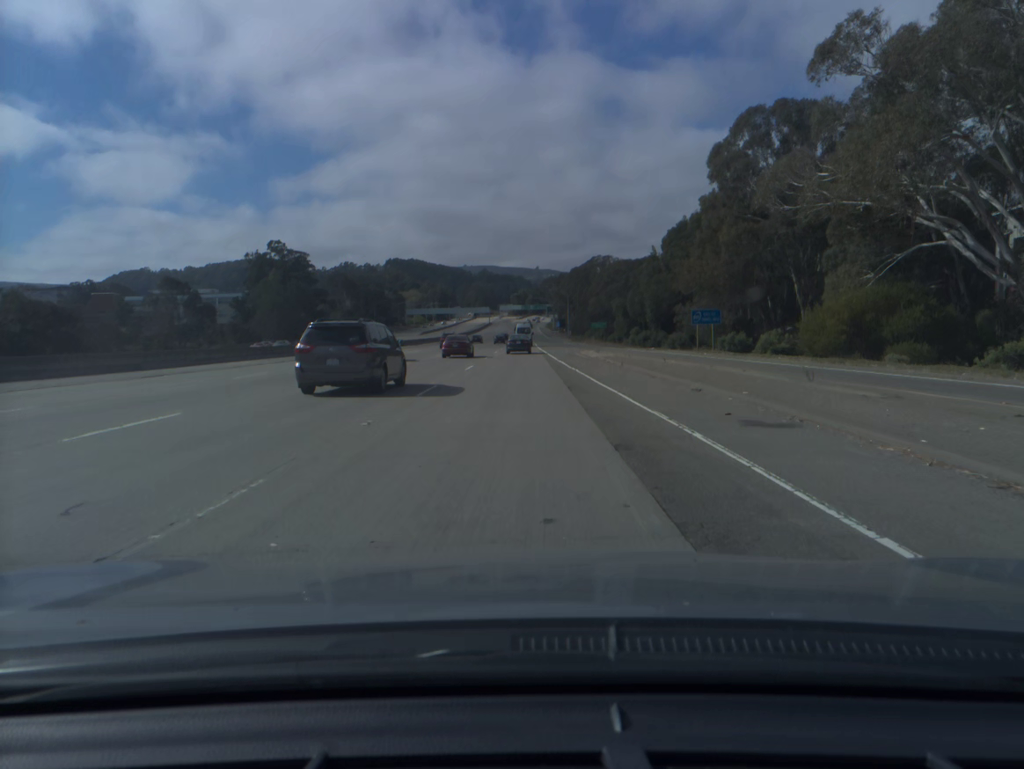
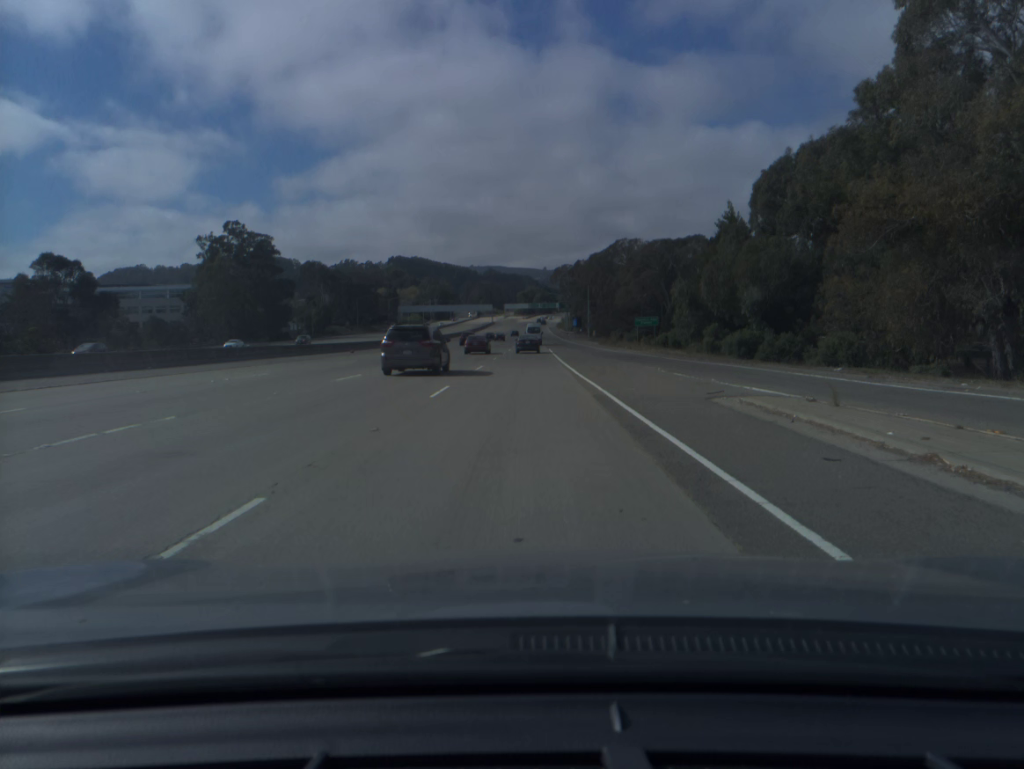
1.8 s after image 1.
(-0.3, +44.8) m; -1°
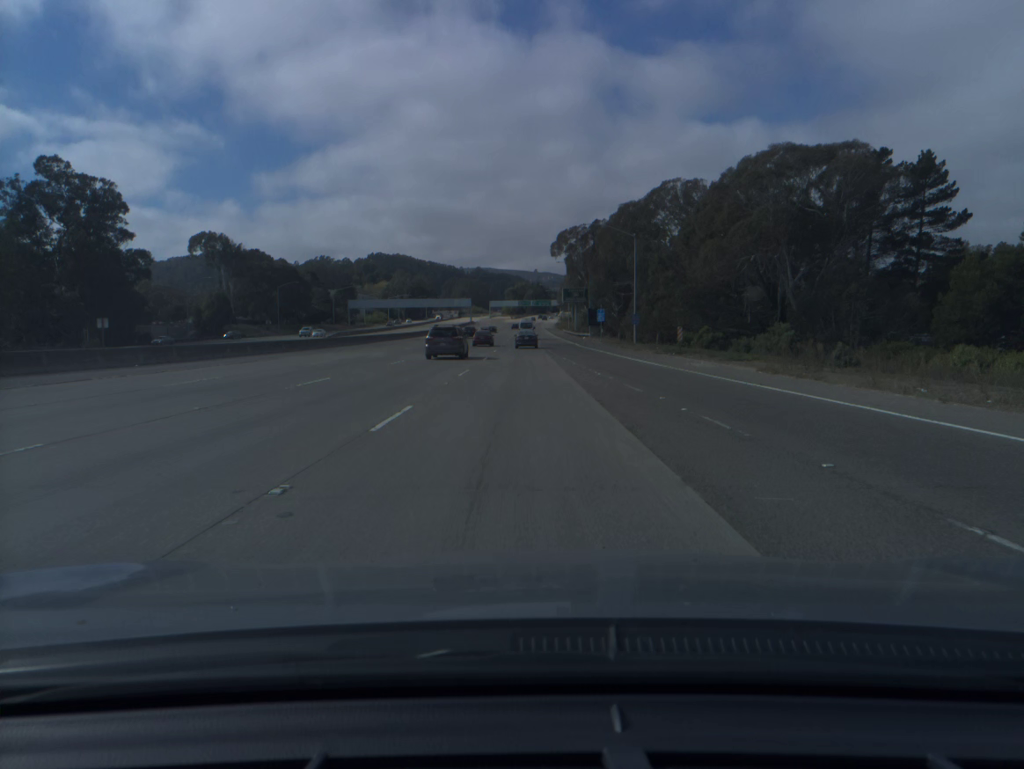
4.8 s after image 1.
(+0.5, +77.0) m; +1°
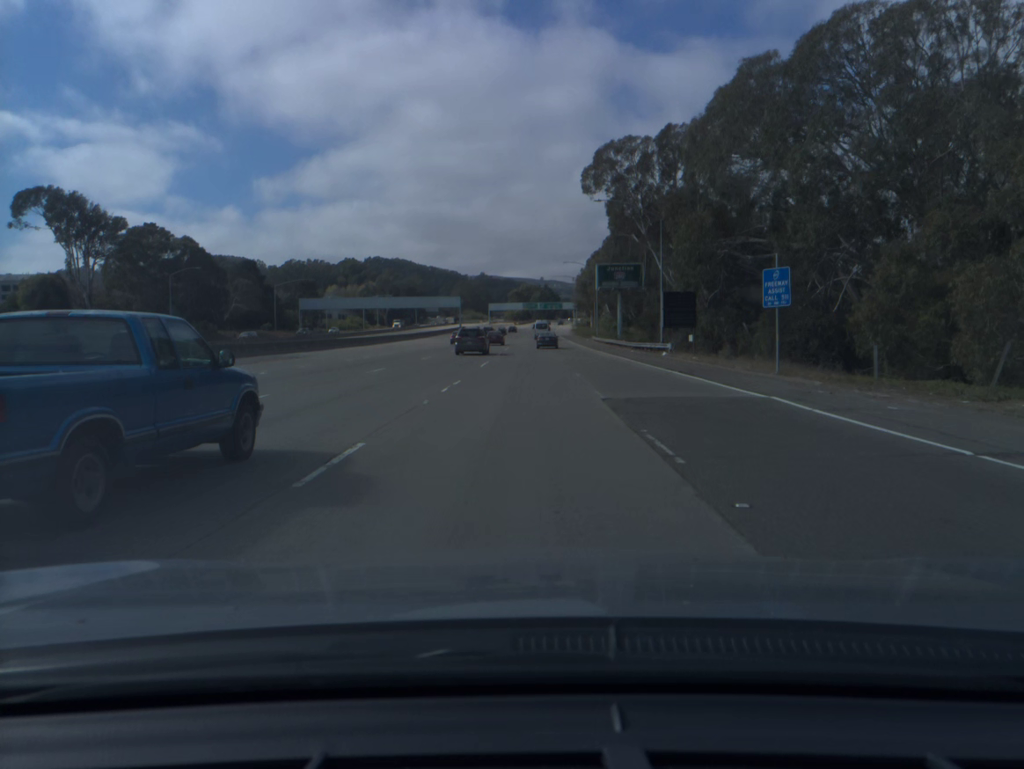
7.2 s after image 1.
(-0.1, +63.7) m; 0°
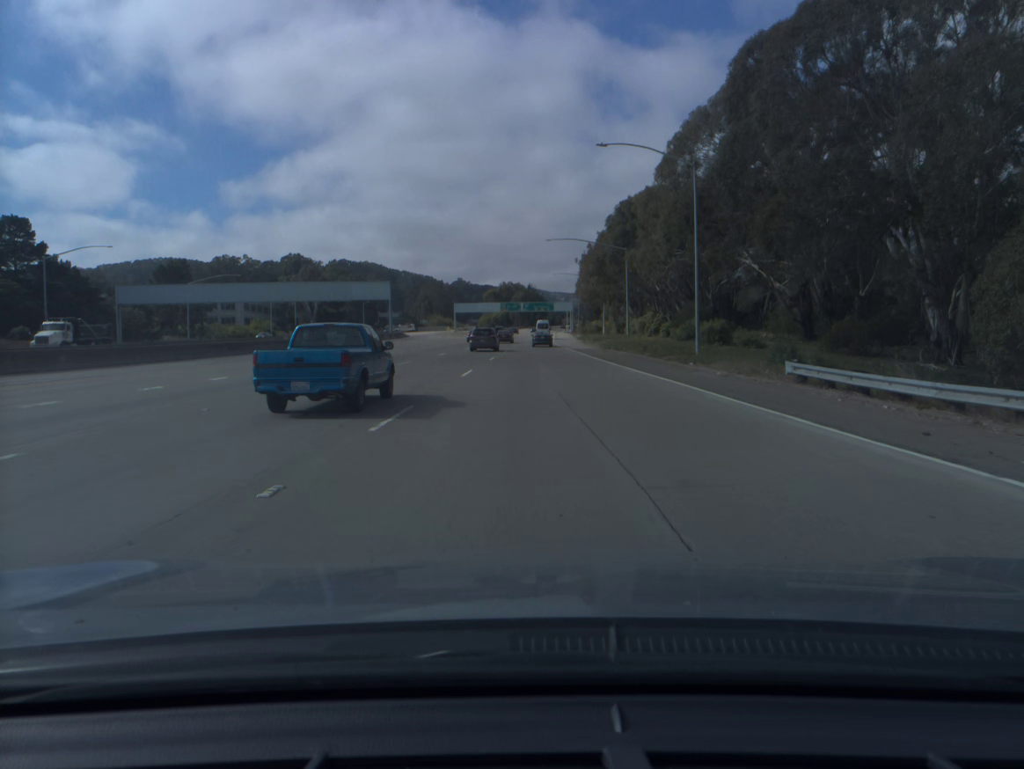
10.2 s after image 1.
(+0.7, +81.6) m; +1°
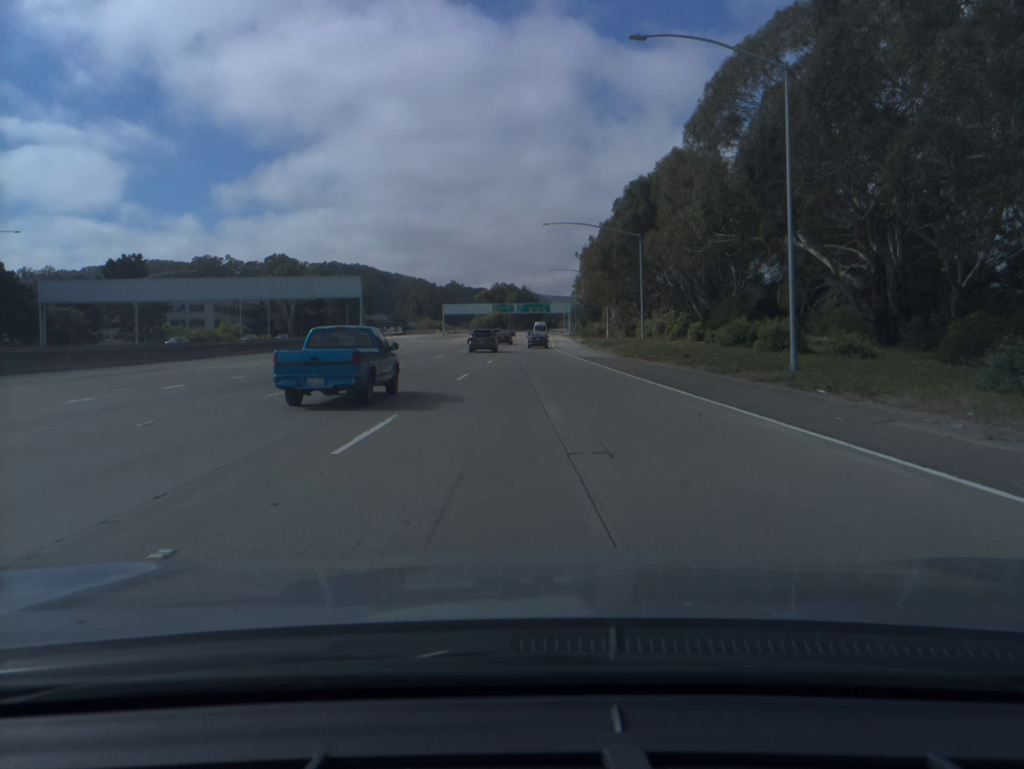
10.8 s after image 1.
(+0.1, +16.6) m; 0°
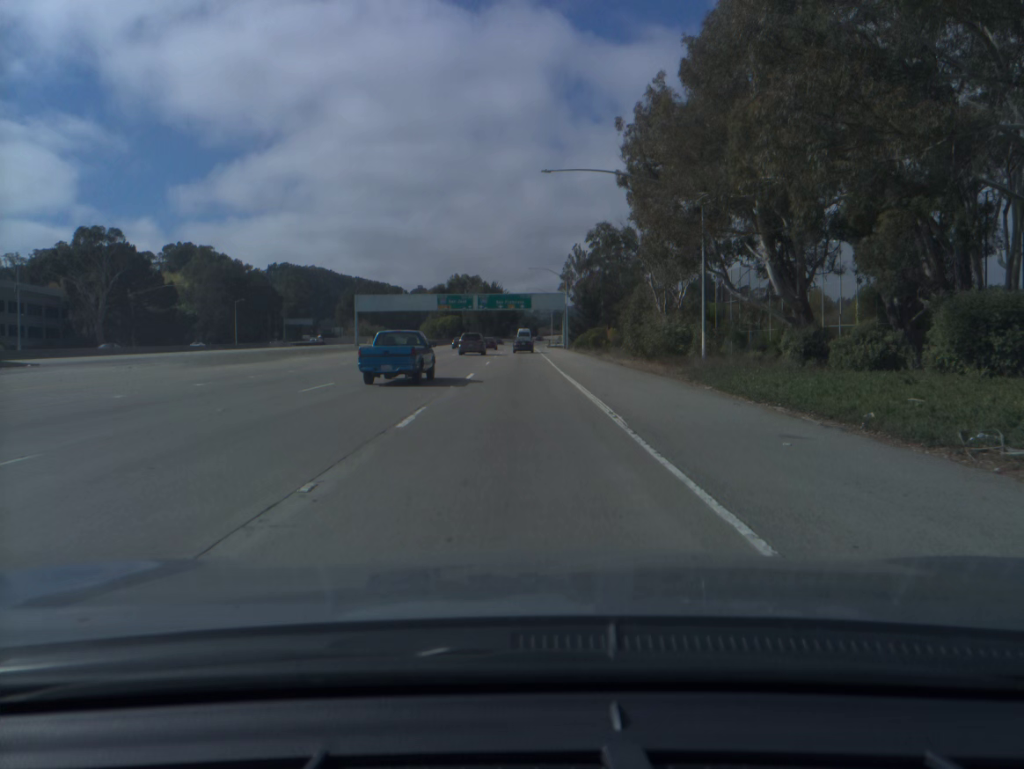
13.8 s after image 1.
(+1.4, +84.6) m; +2°
